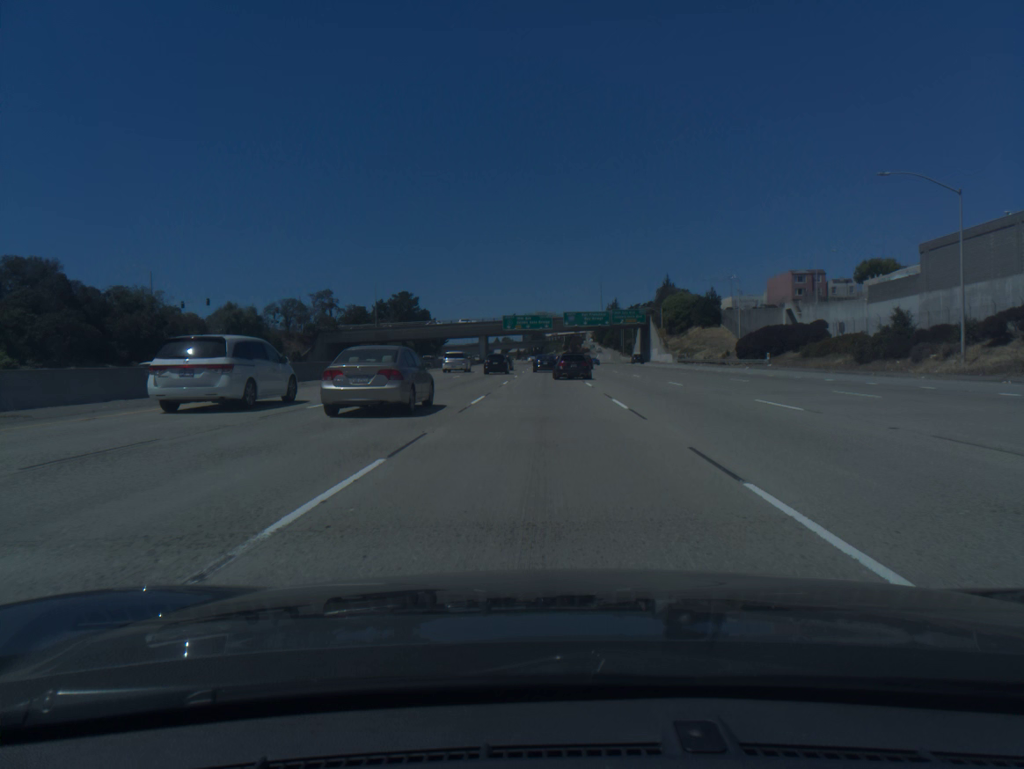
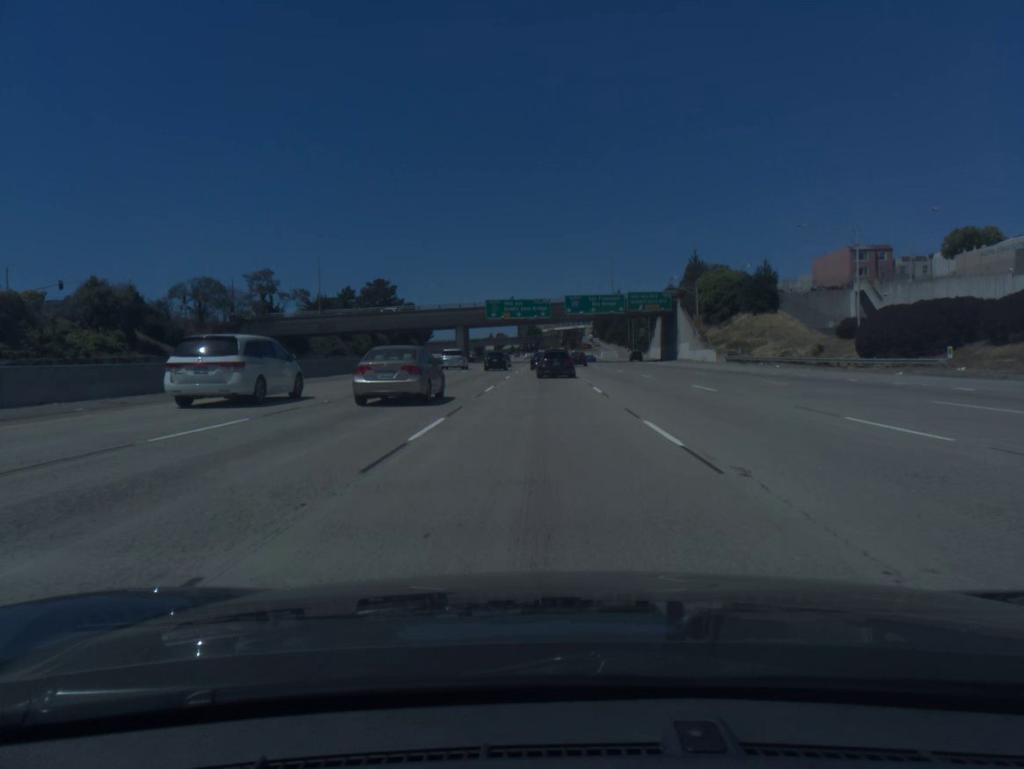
(+0.1, +35.7) m; 0°
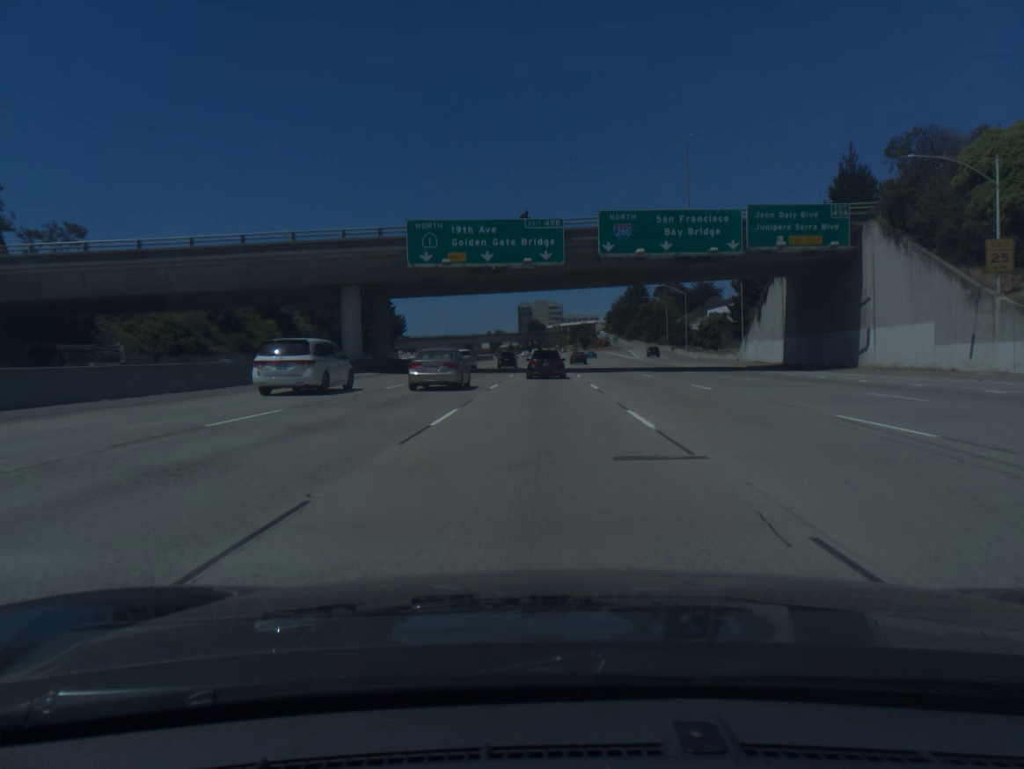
(-0.1, +69.5) m; 0°
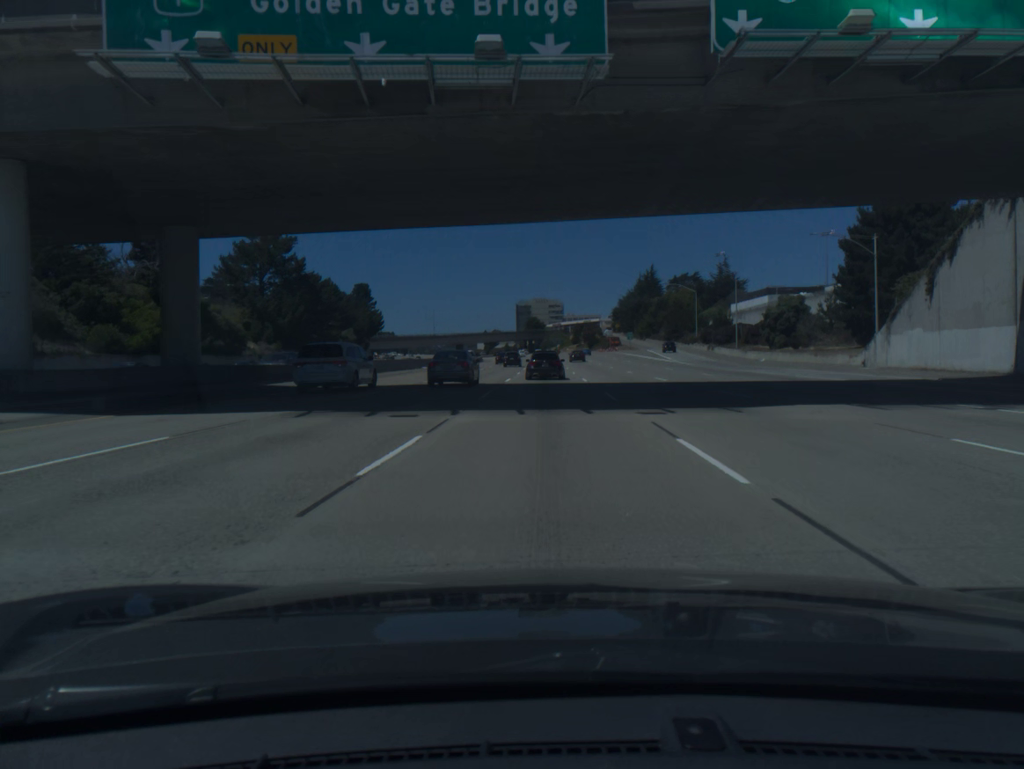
(0.0, +33.8) m; 0°
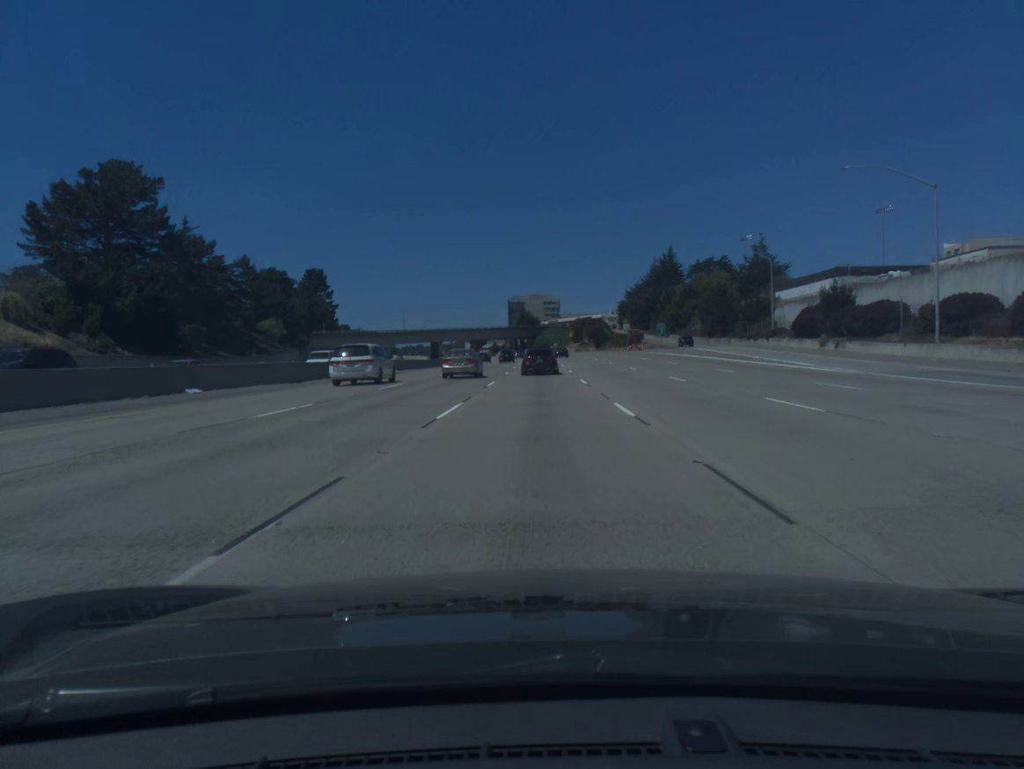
(+0.3, +49.7) m; 0°
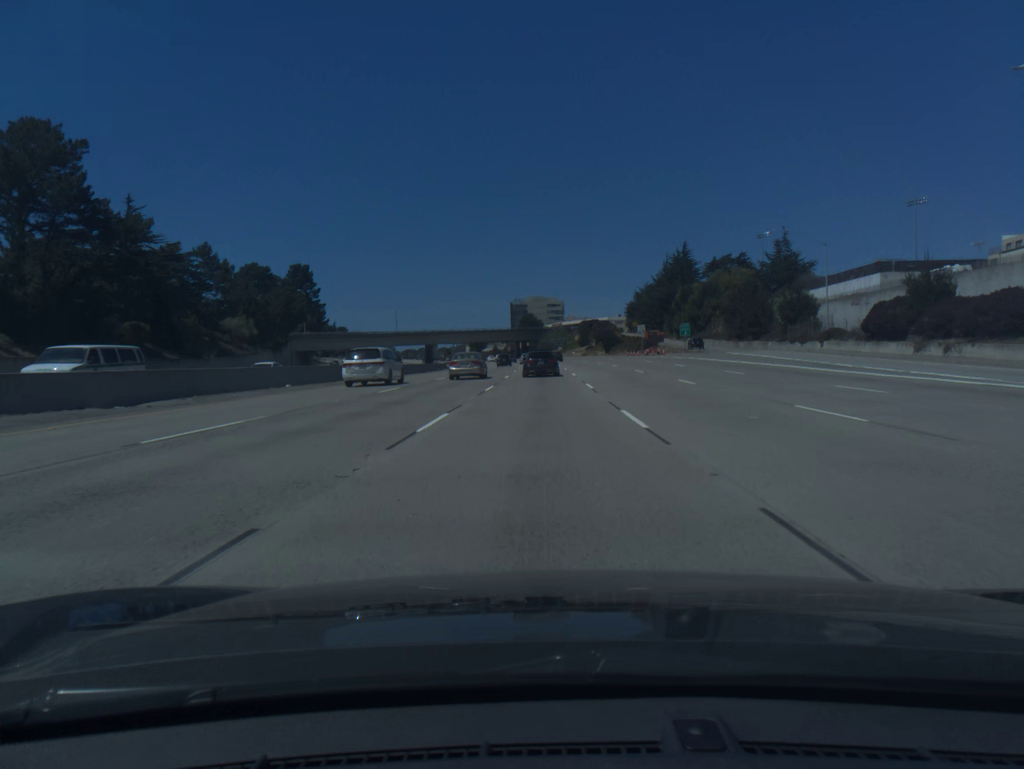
(0.0, +16.4) m; 0°
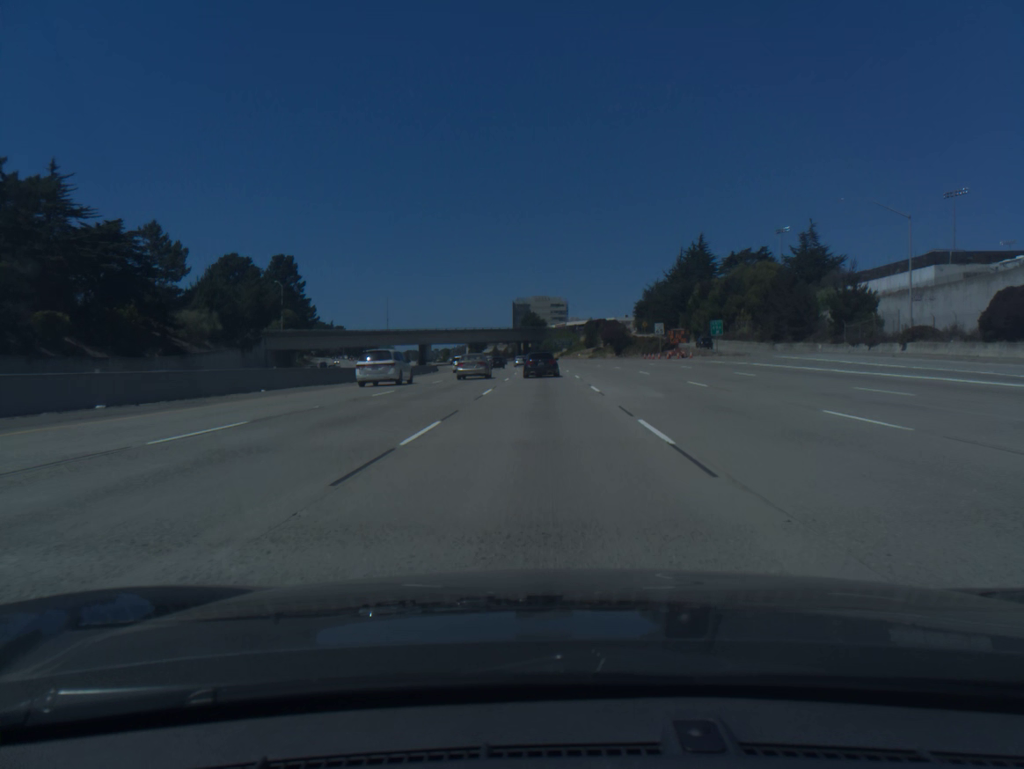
(0.0, +16.2) m; 0°
